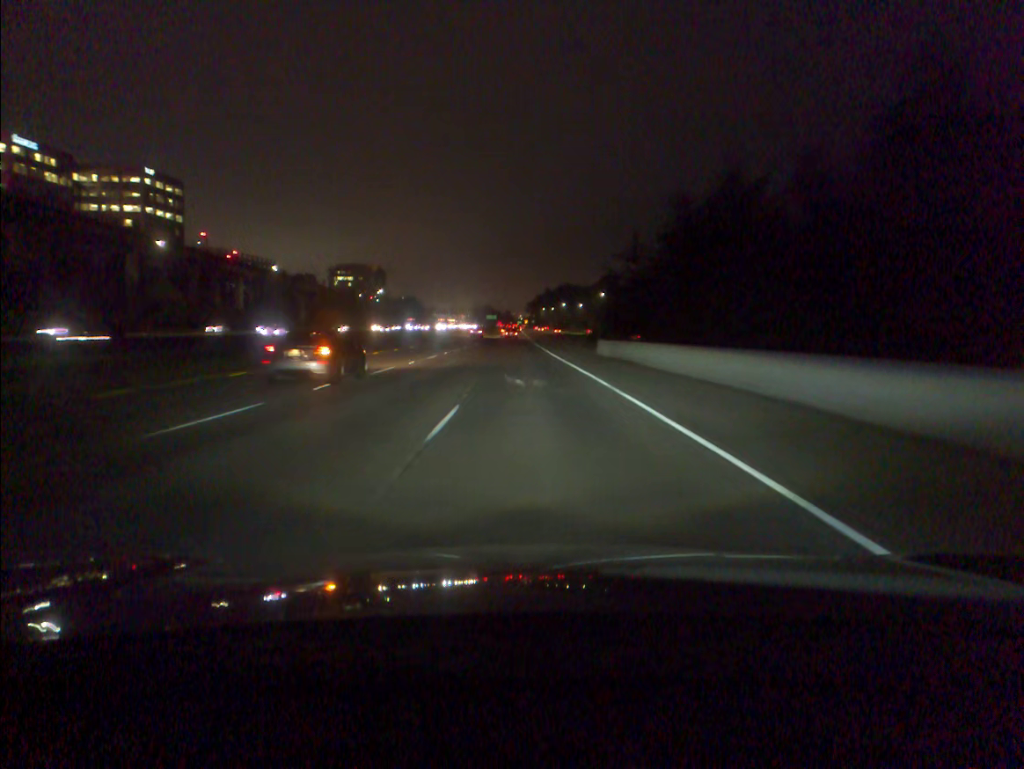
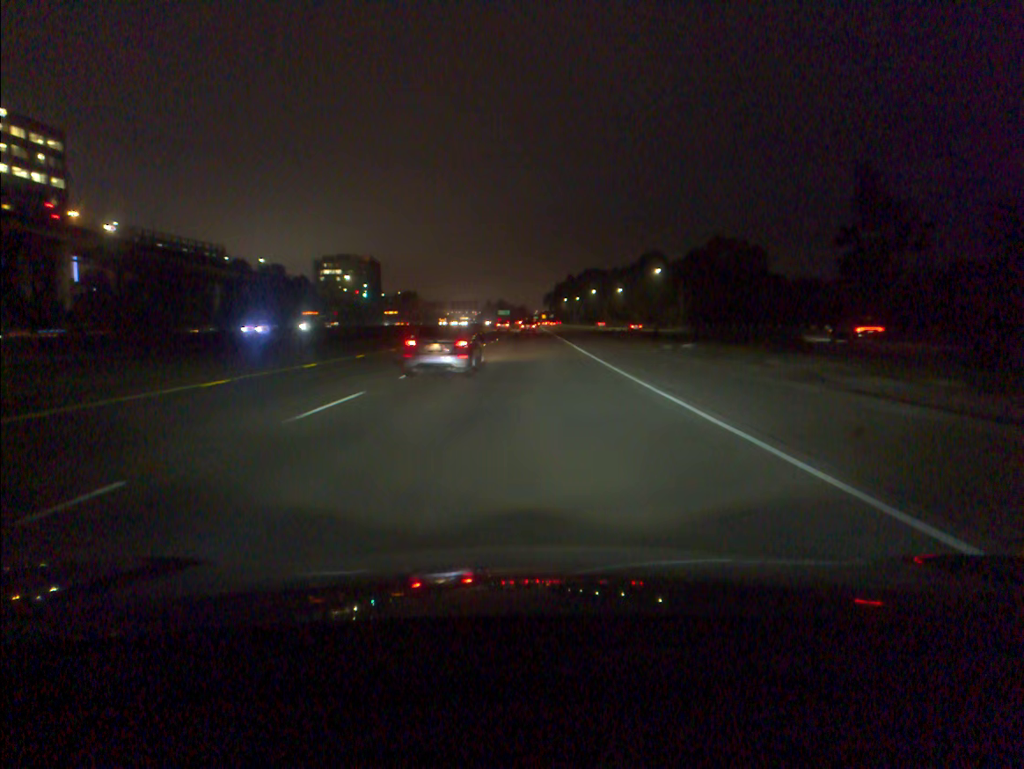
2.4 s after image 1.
(-0.6, +71.8) m; -1°
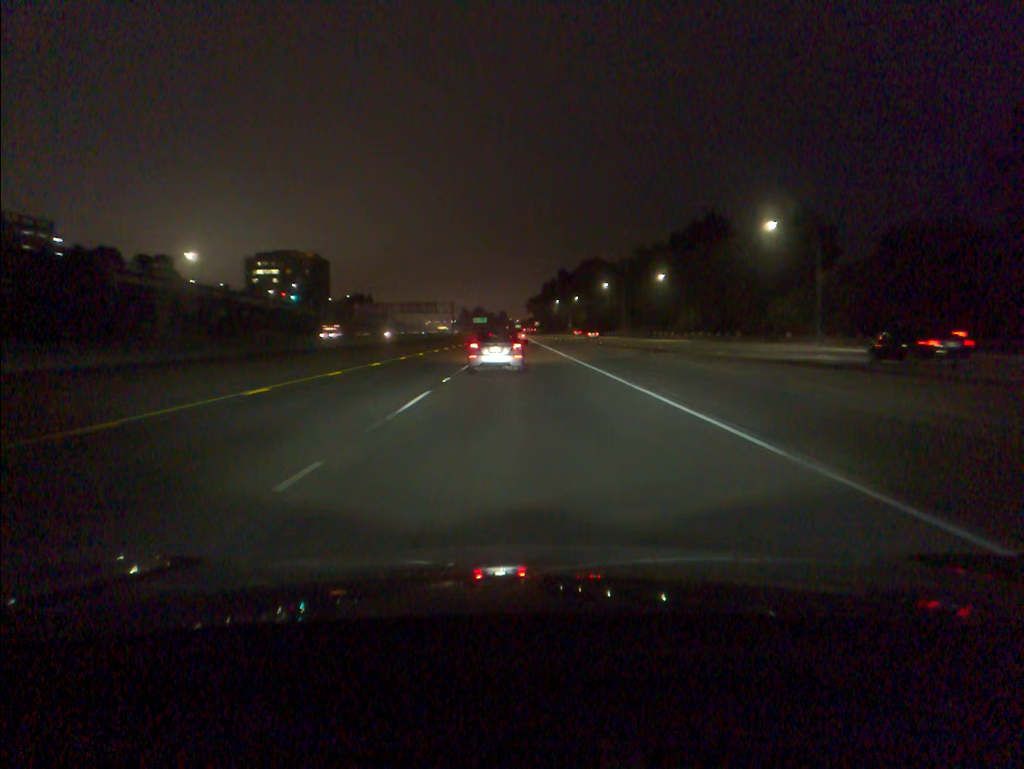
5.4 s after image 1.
(+0.7, +87.1) m; +1°
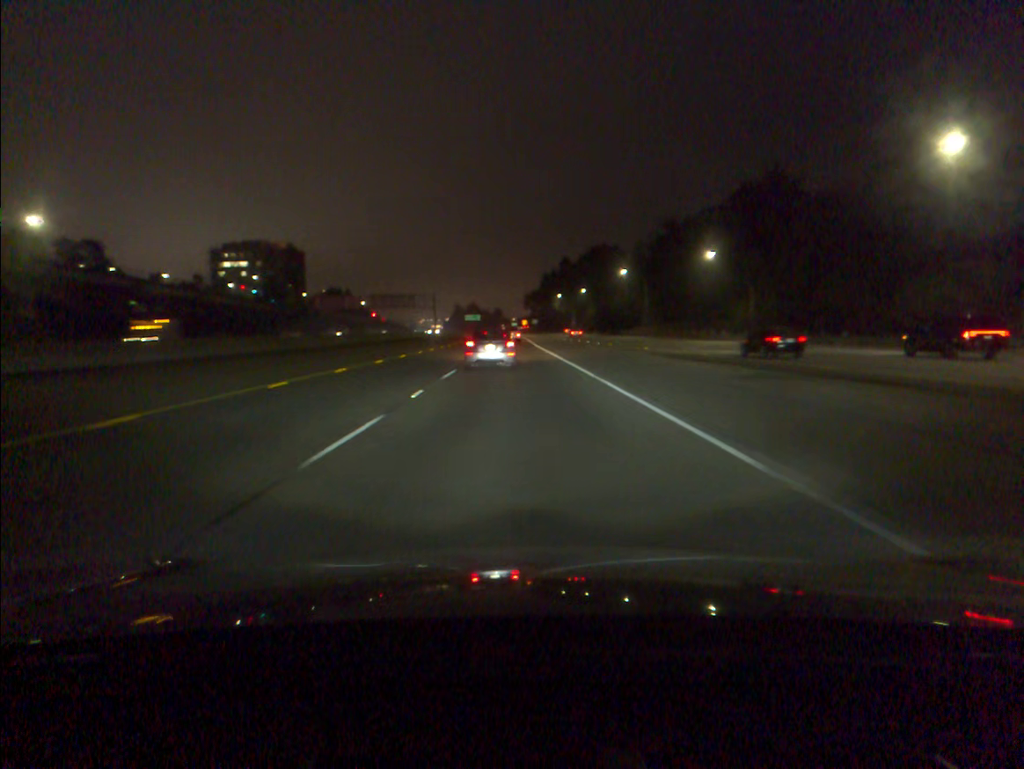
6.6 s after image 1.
(+0.1, +34.6) m; 0°
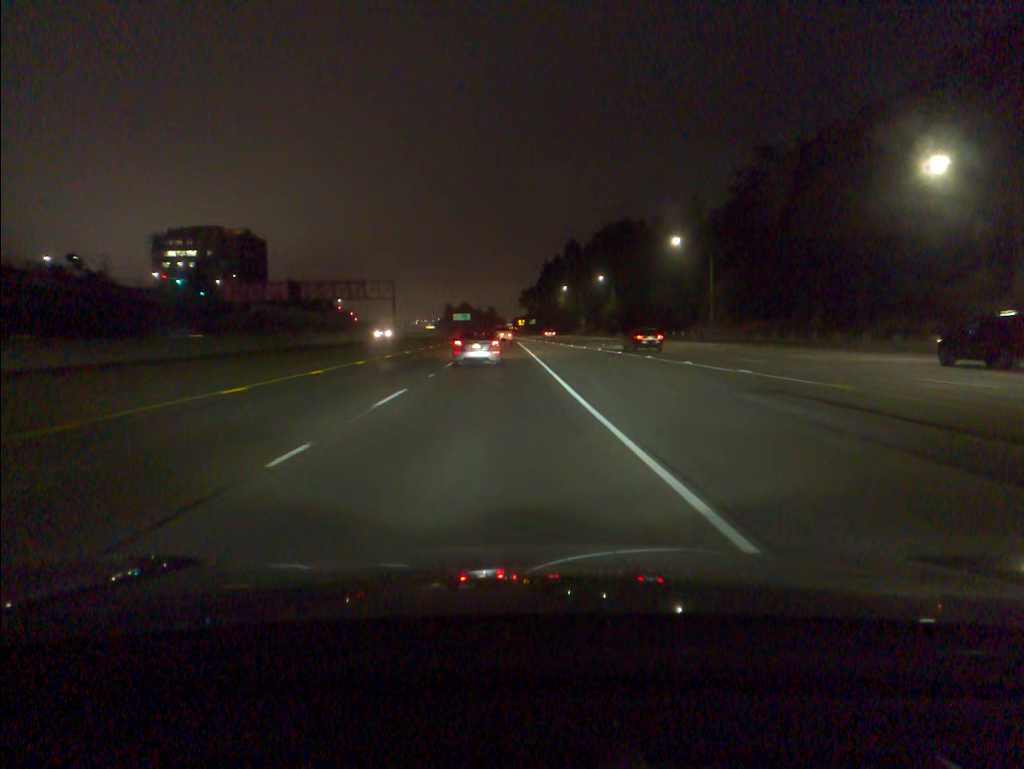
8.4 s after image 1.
(+0.1, +52.1) m; 0°
